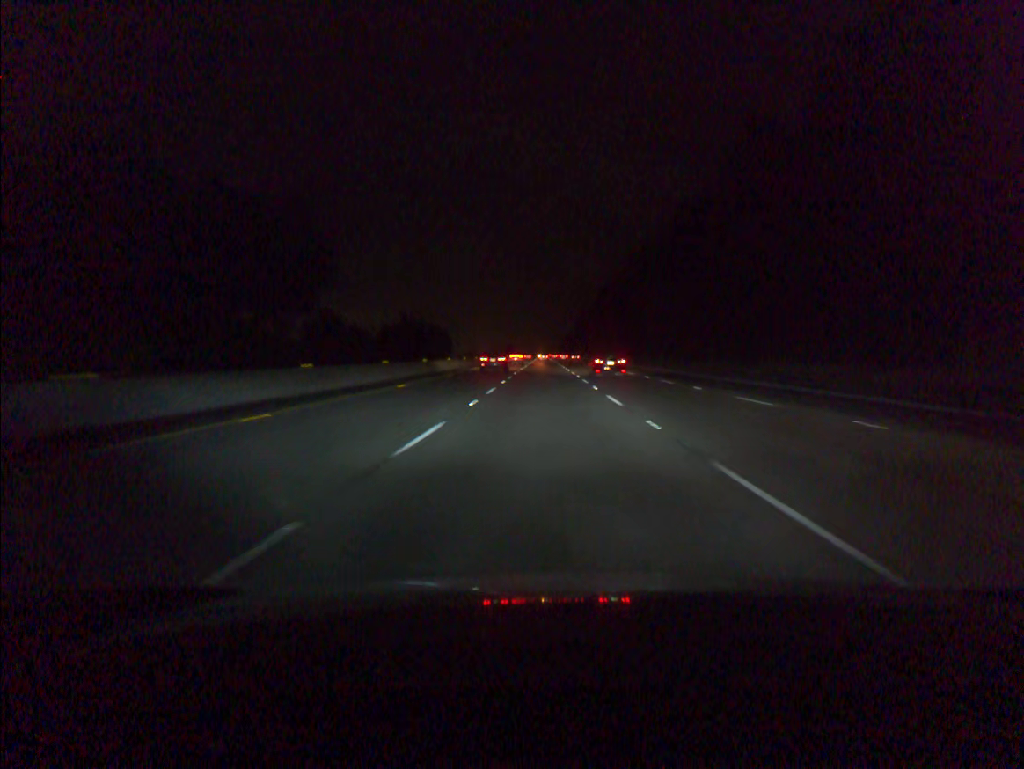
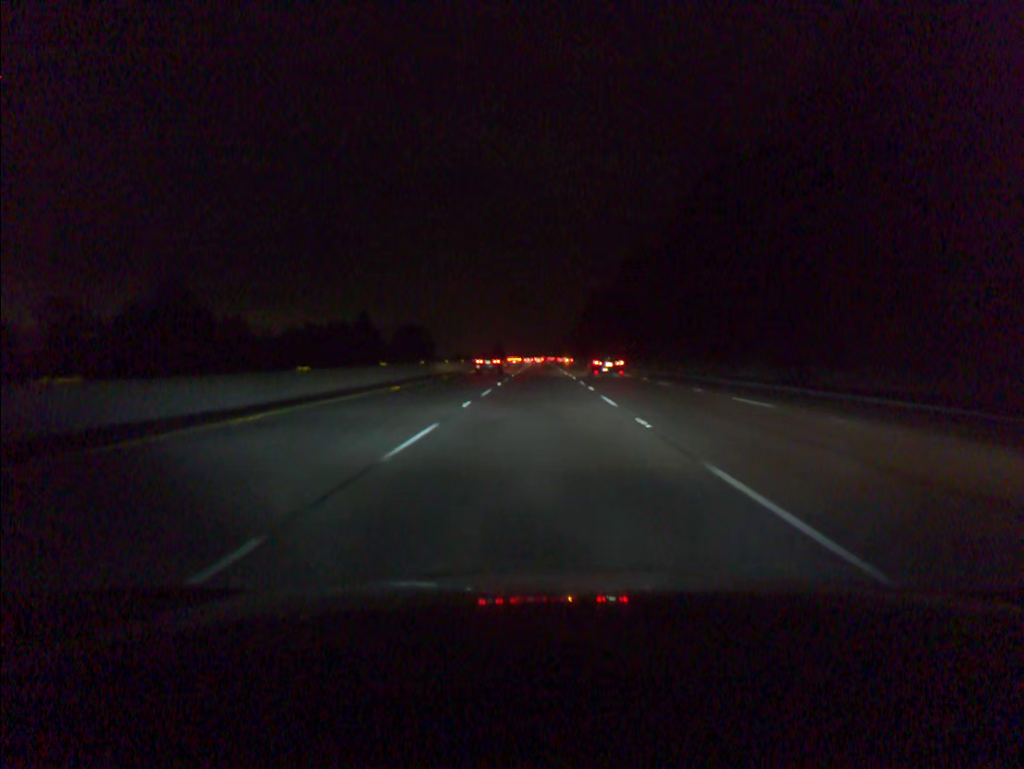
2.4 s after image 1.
(+0.3, +73.1) m; 0°
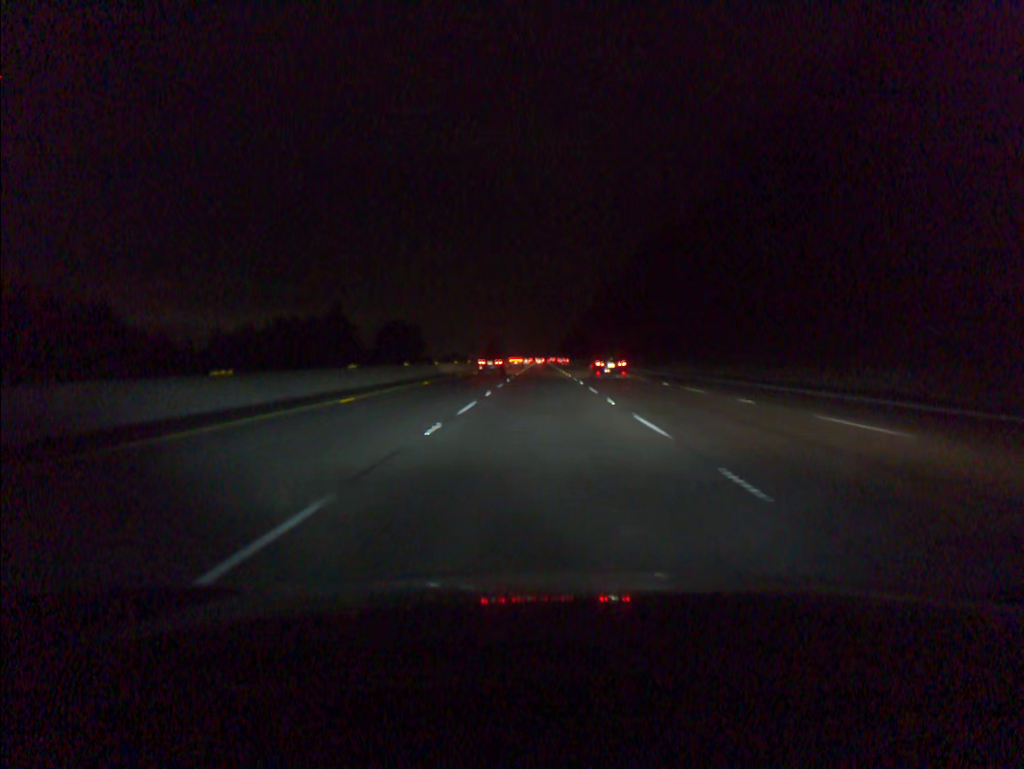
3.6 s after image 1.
(0.0, +36.5) m; 0°
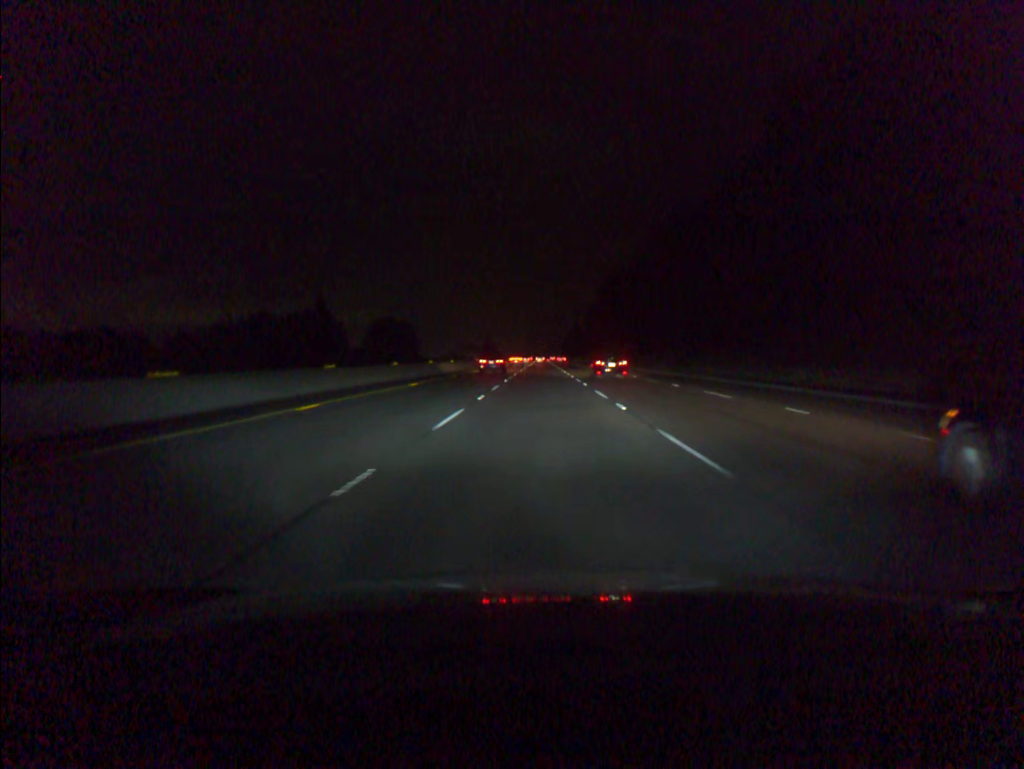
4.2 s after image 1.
(0.0, +18.3) m; 0°
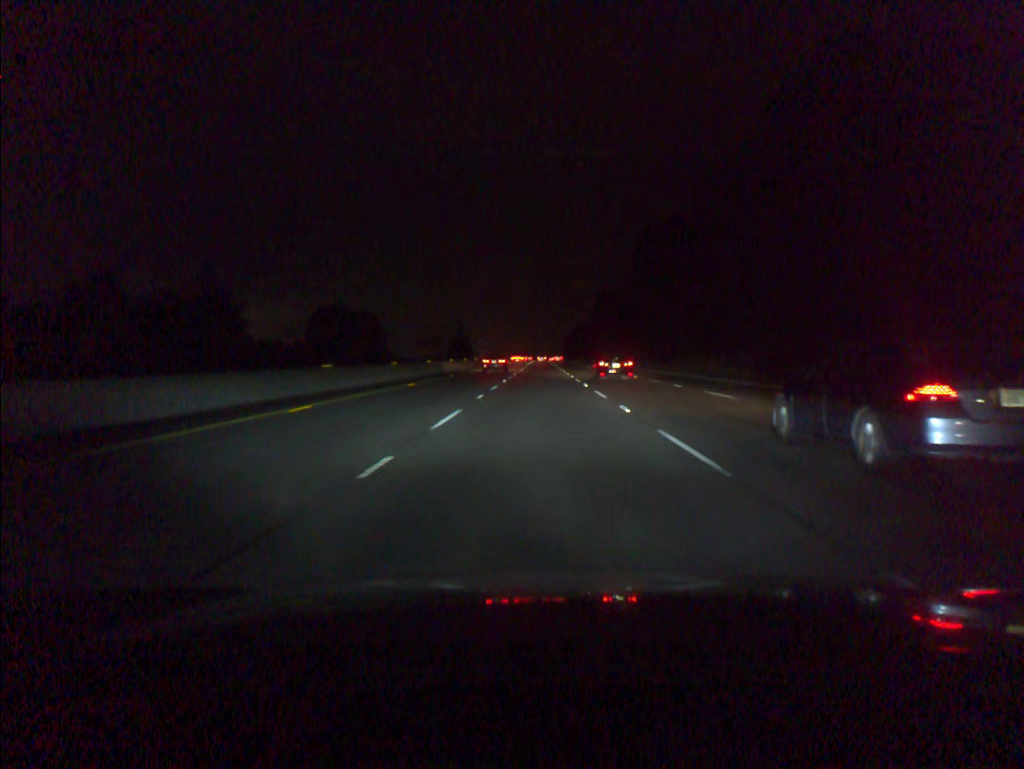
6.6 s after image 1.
(0.0, +73.3) m; 0°
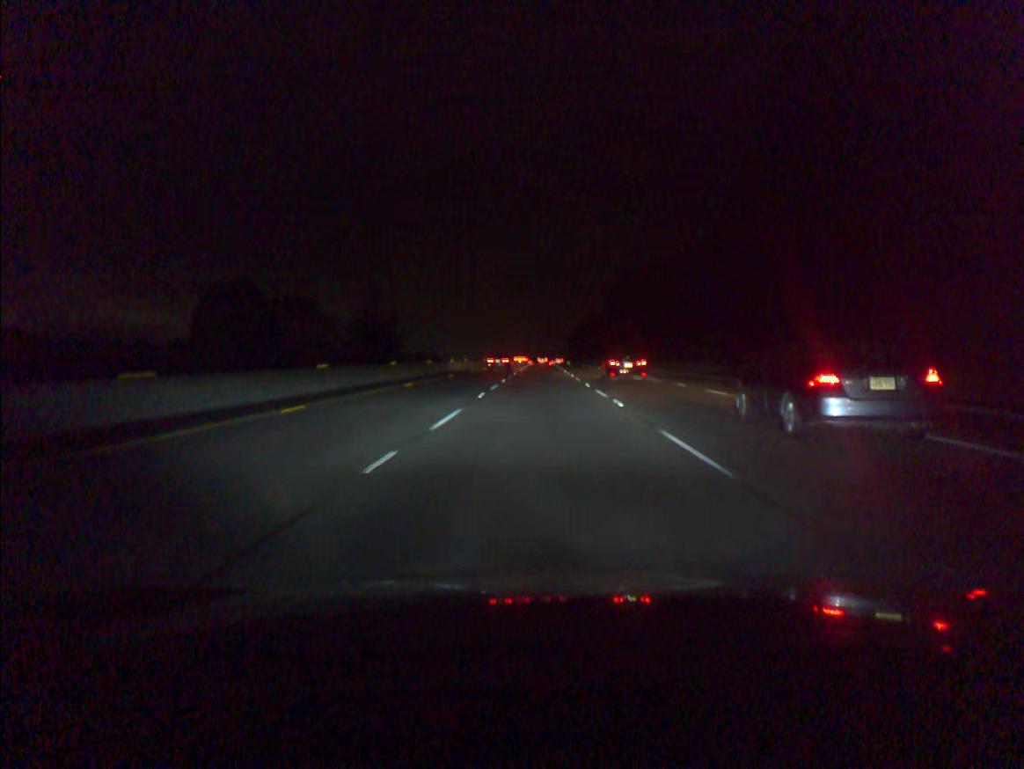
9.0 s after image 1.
(+0.1, +73.4) m; 0°
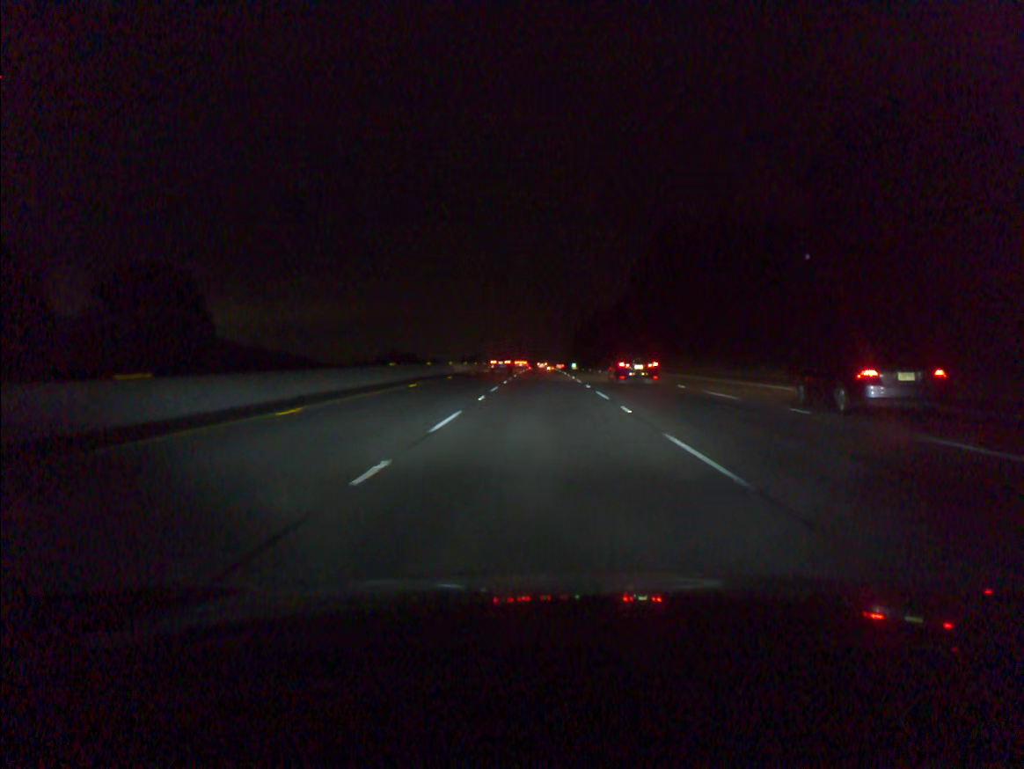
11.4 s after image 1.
(0.0, +73.3) m; 0°
